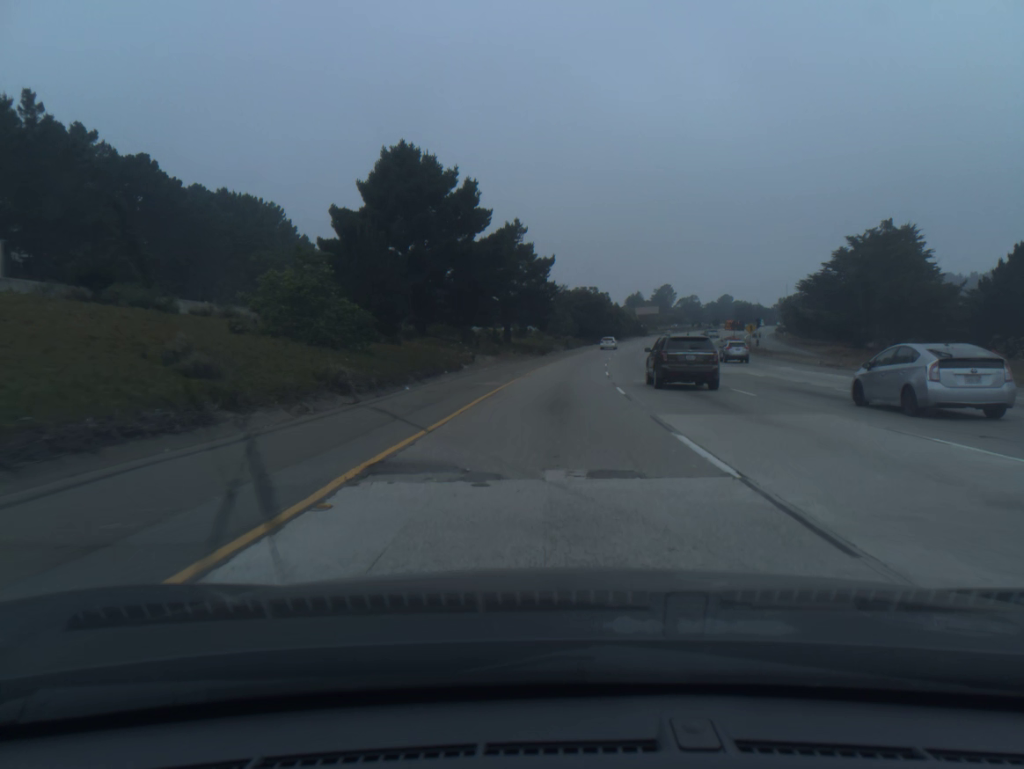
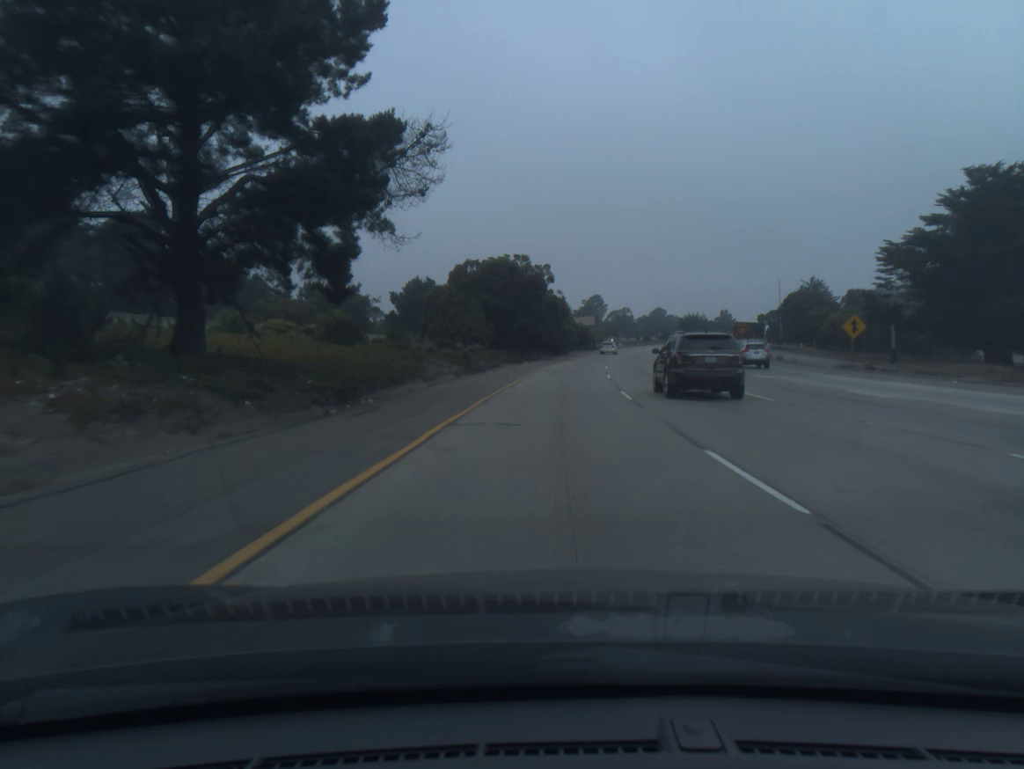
(+3.1, +60.2) m; +6°
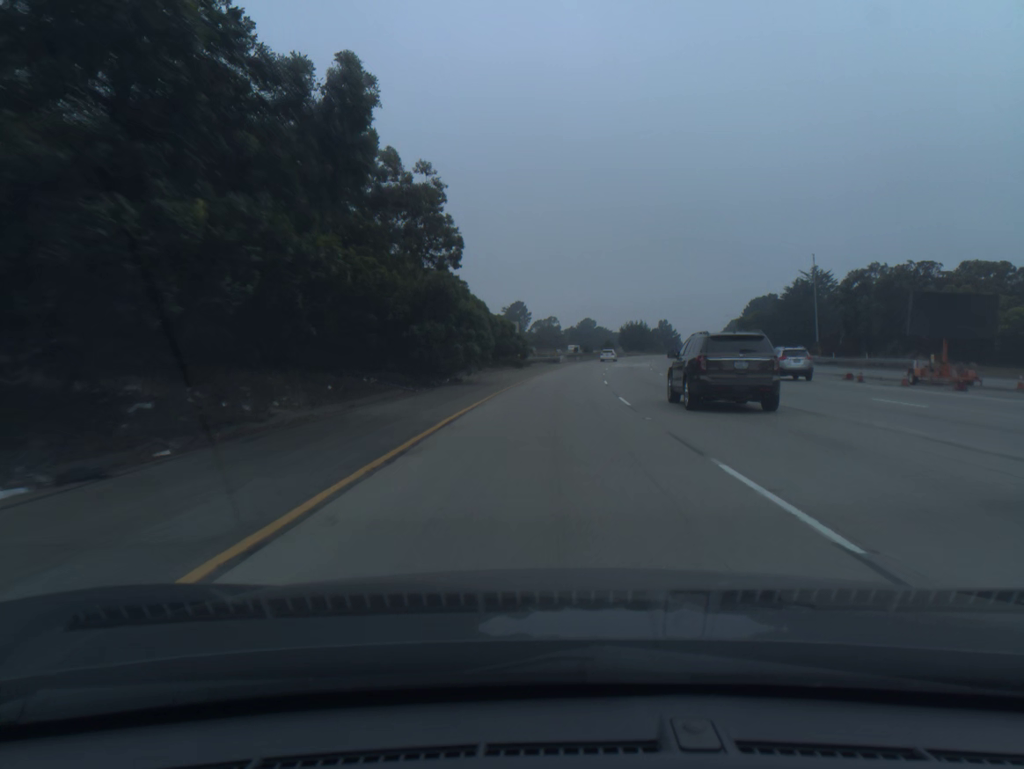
(+3.1, +59.9) m; +6°
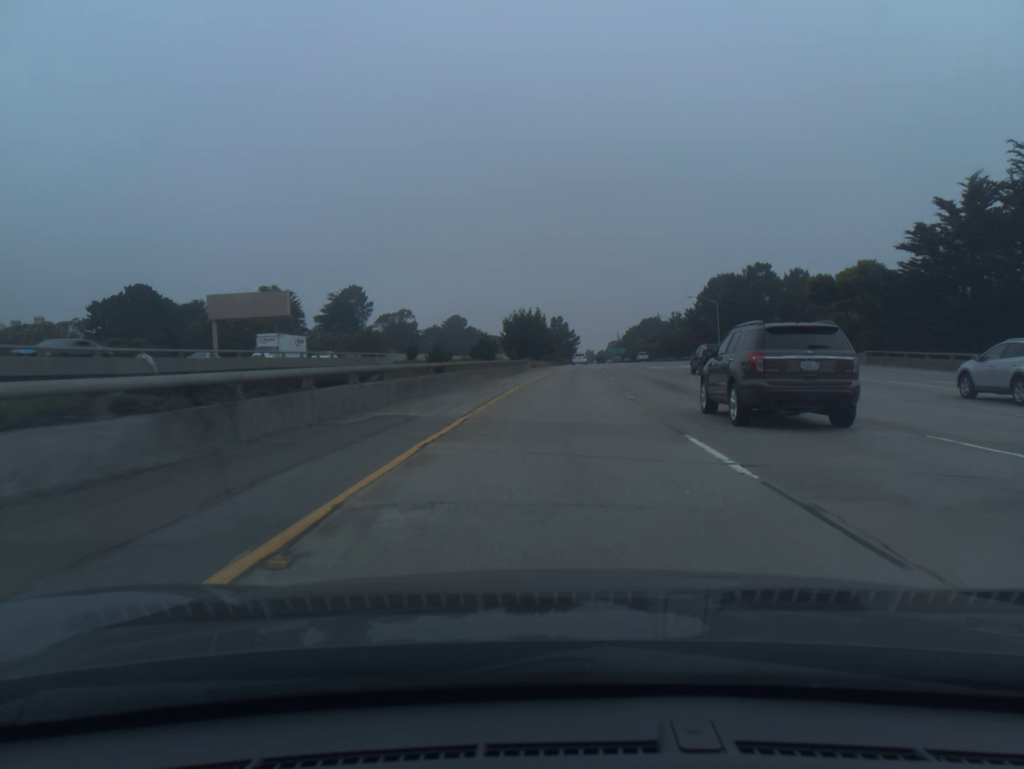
(+7.8, +99.1) m; +9°
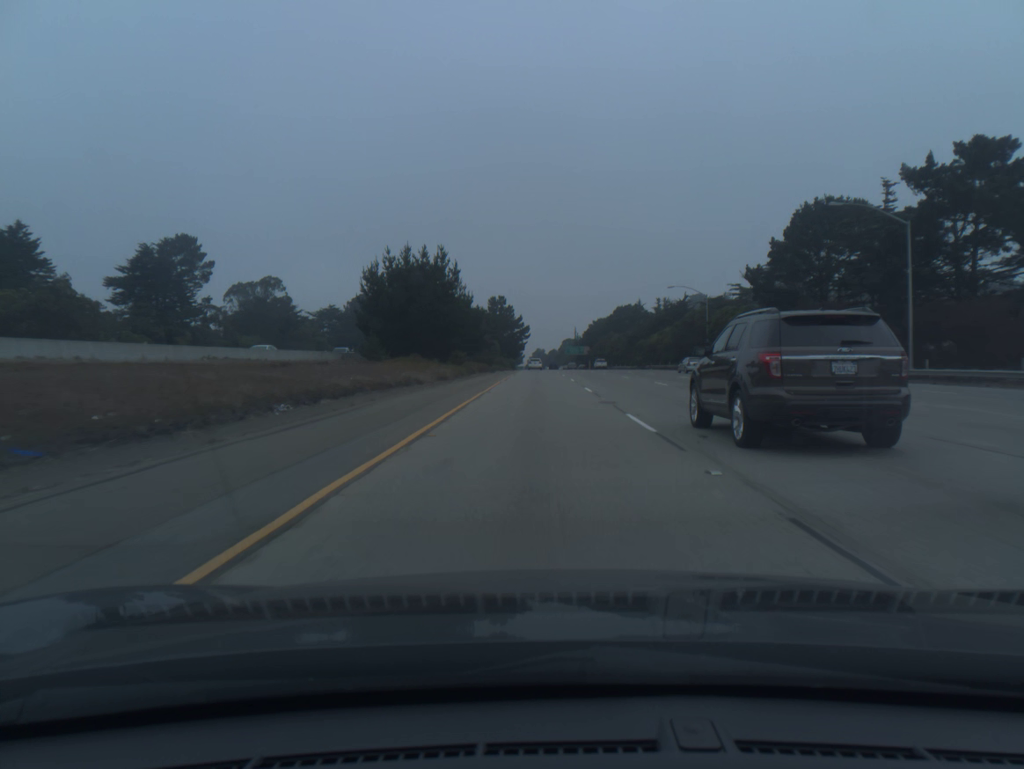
(+3.9, +80.0) m; +4°
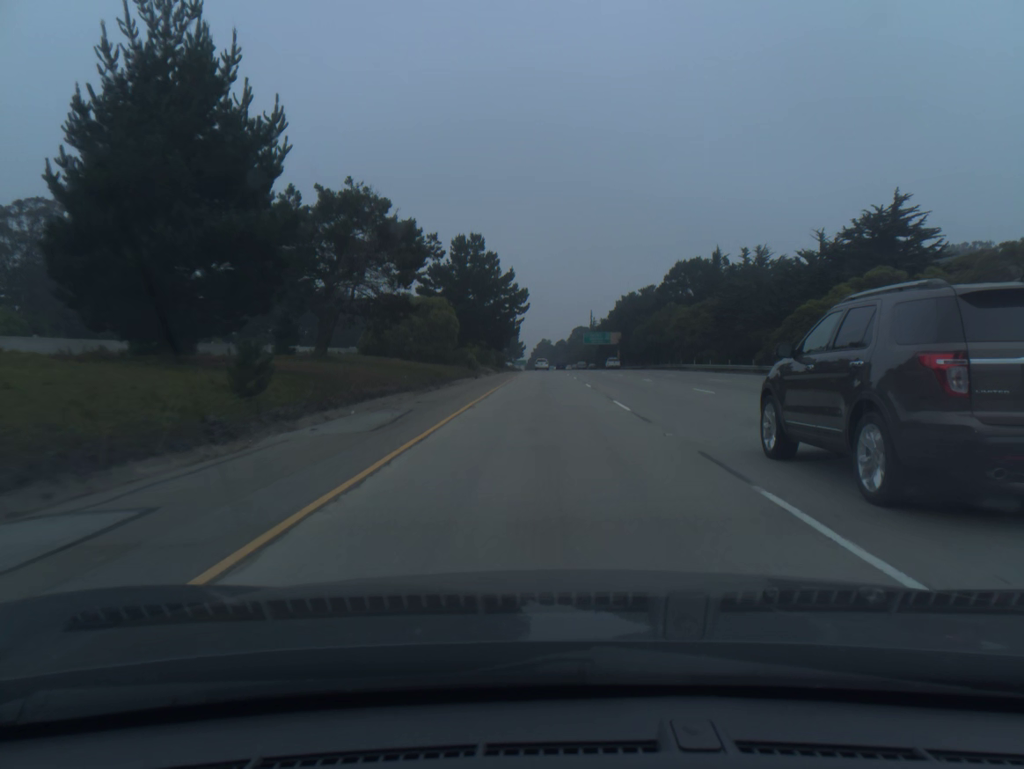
(-0.5, +80.8) m; 0°
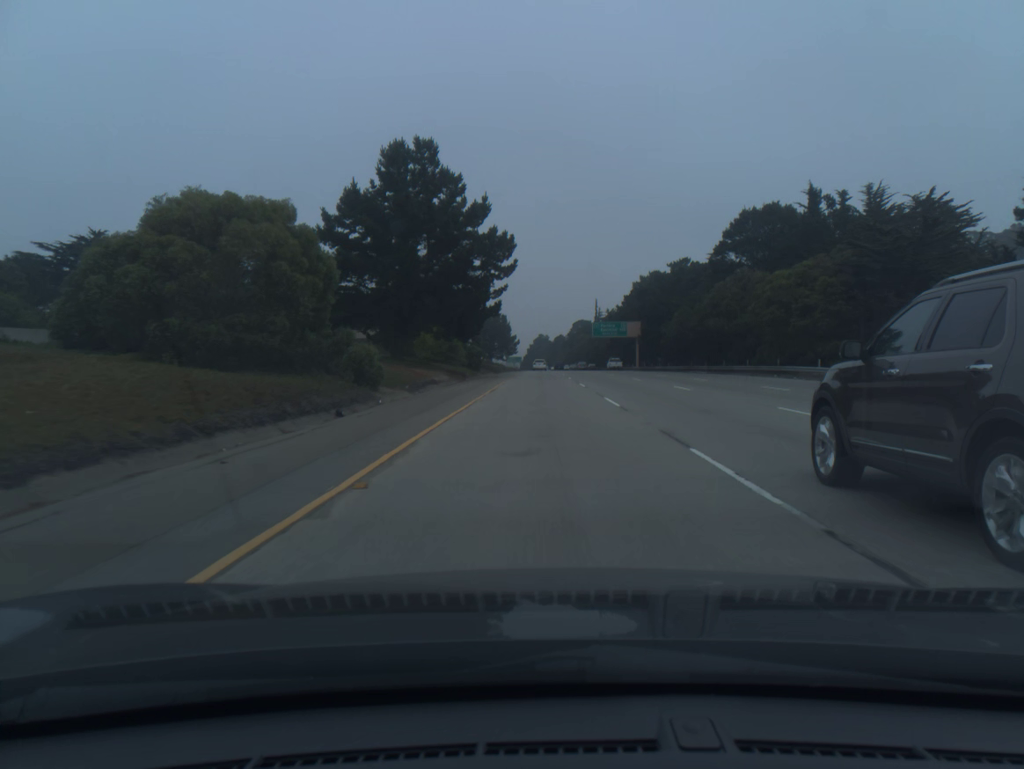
(+0.1, +40.6) m; 0°
